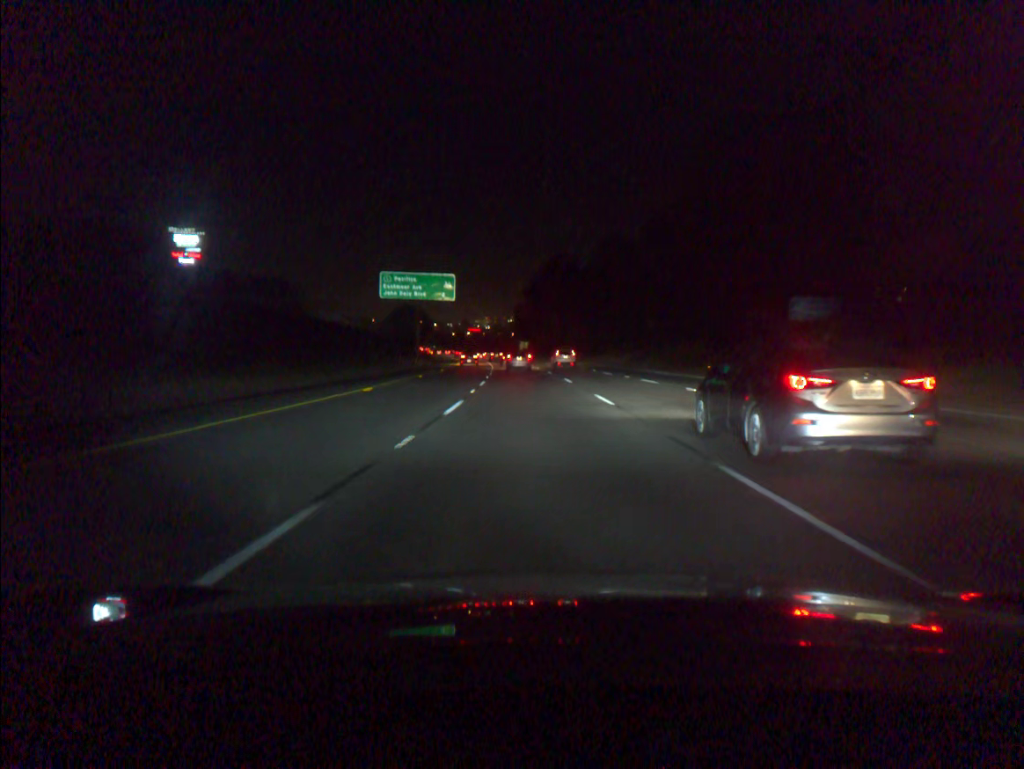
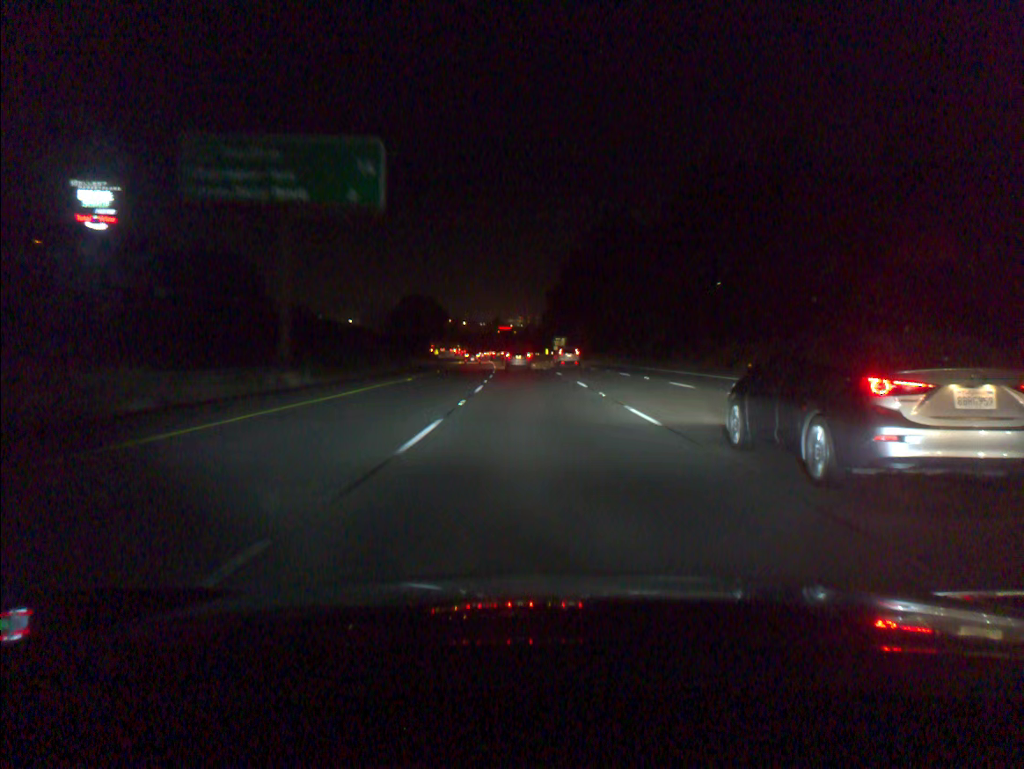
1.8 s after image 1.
(-1.1, +49.6) m; -2°
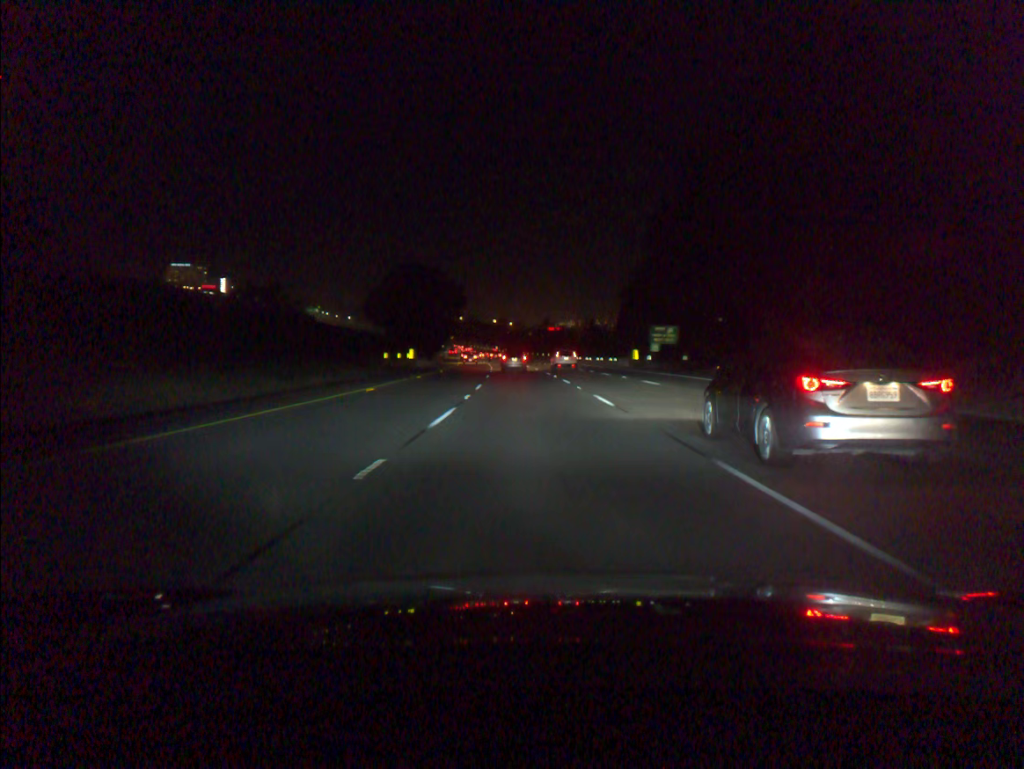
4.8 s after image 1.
(-2.6, +81.7) m; -4°
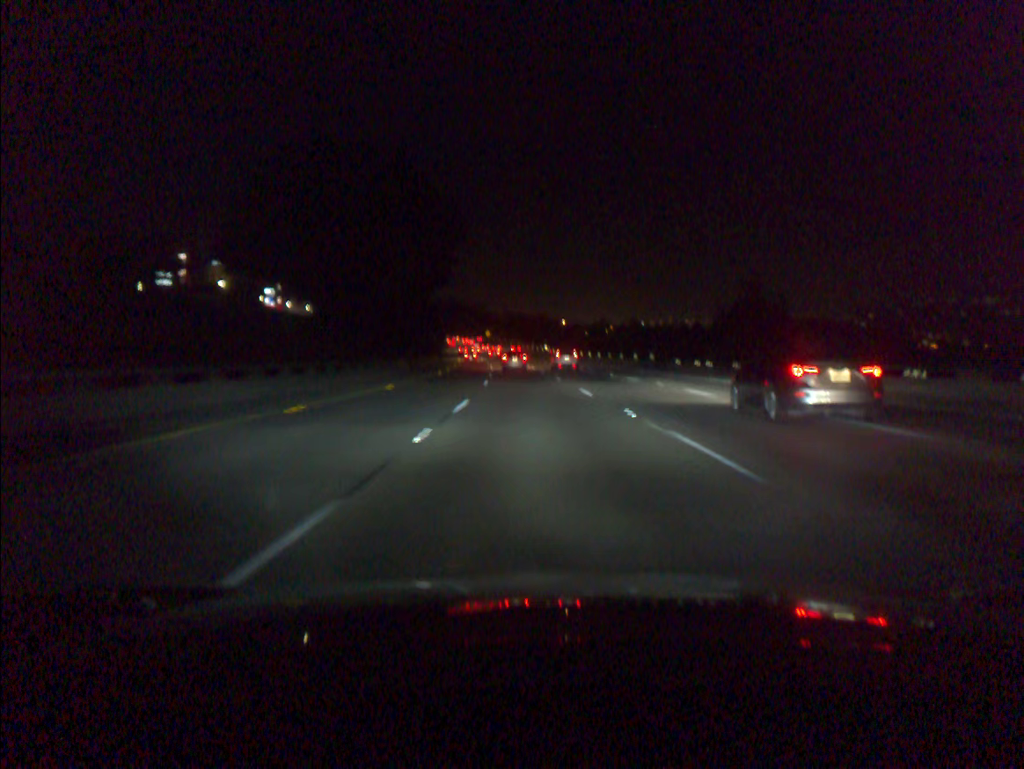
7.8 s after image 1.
(-2.9, +82.0) m; -4°
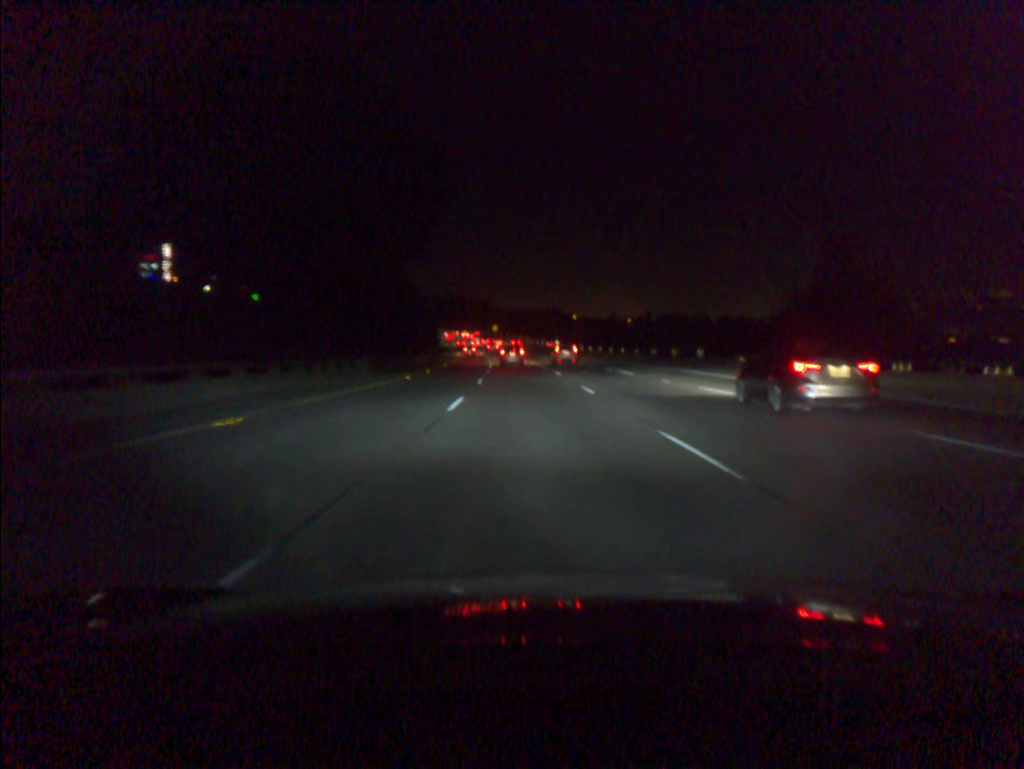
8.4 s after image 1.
(-0.1, +16.5) m; -1°
